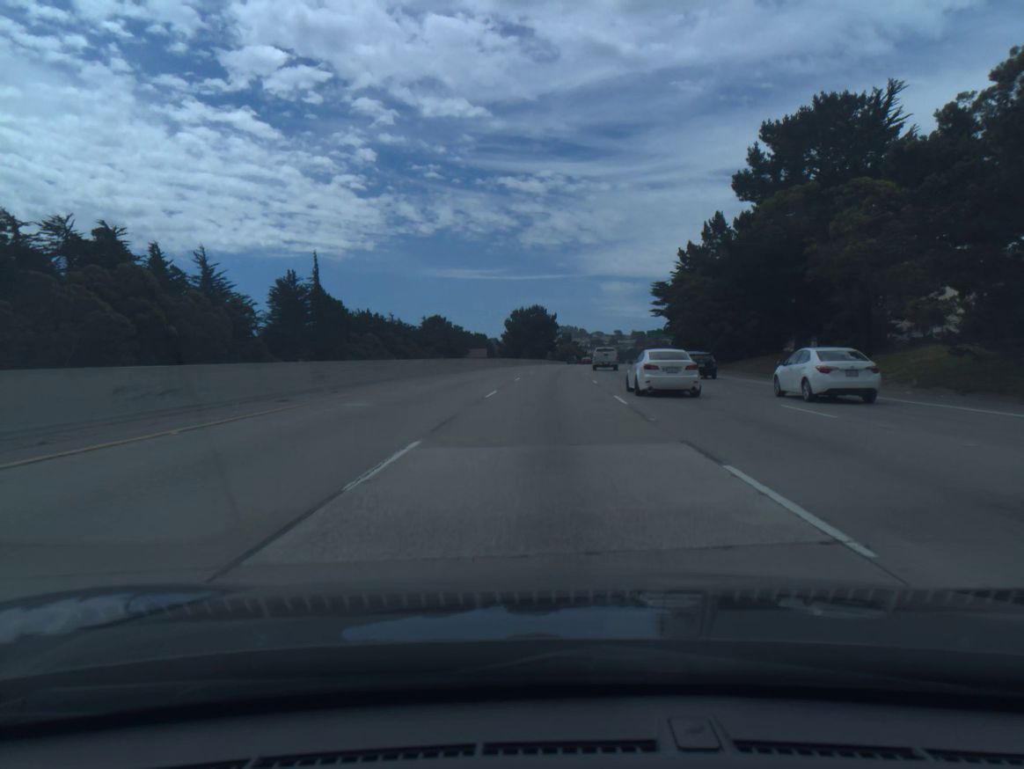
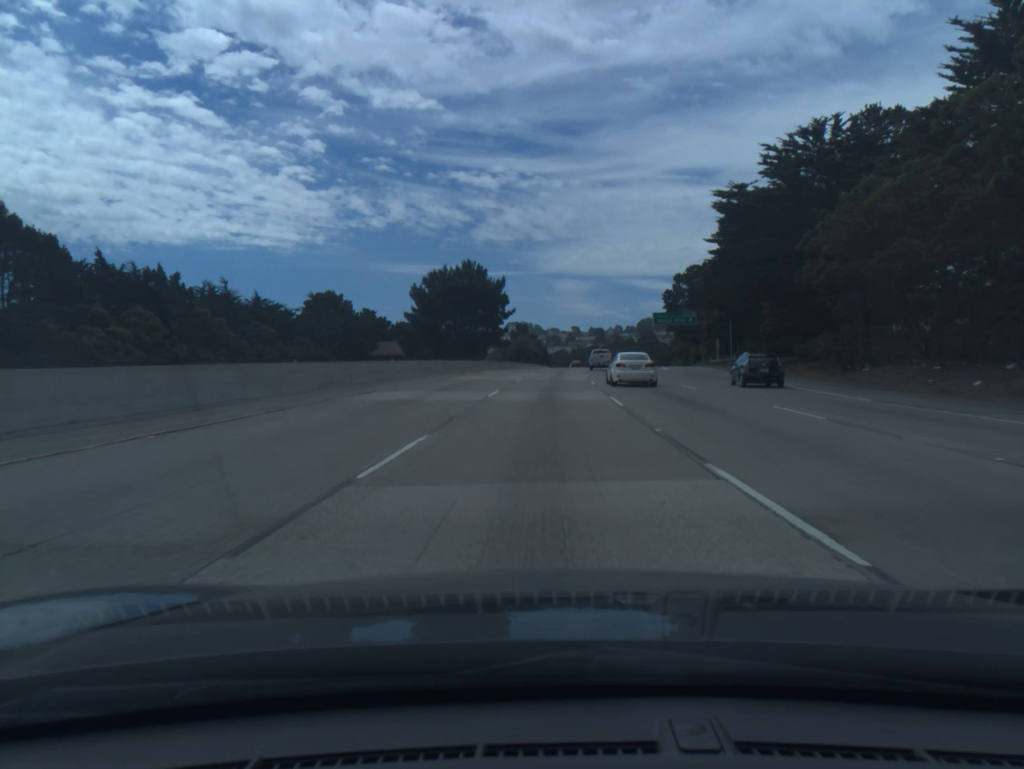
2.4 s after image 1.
(+2.1, +73.0) m; +3°
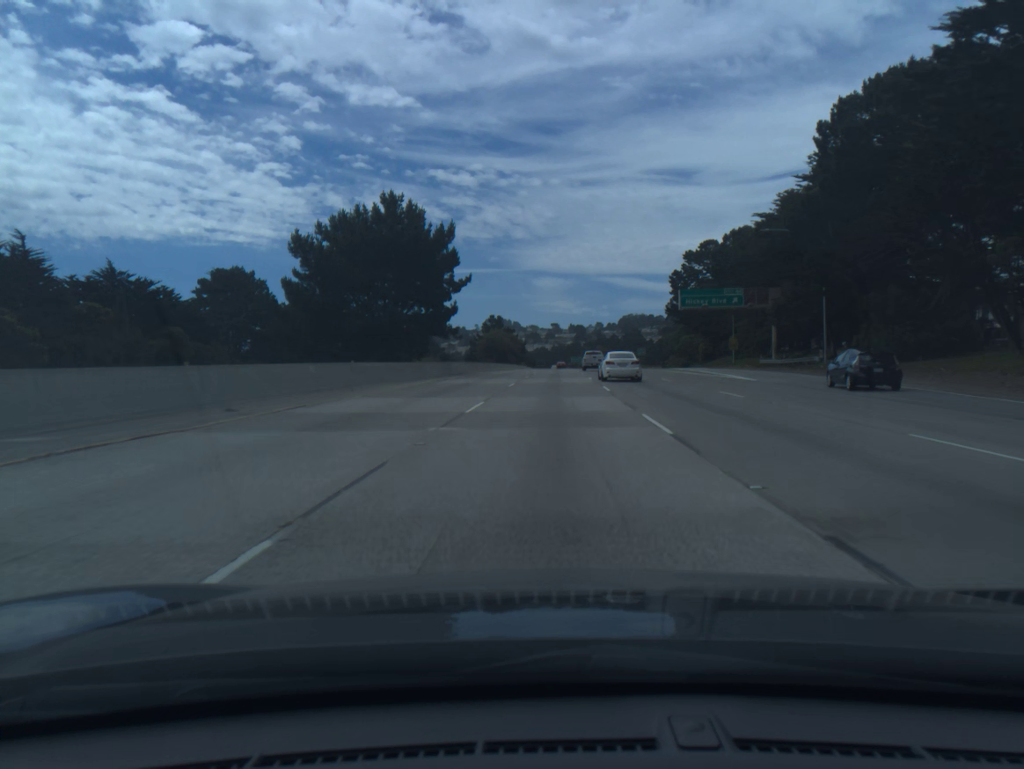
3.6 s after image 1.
(+0.5, +36.7) m; +2°
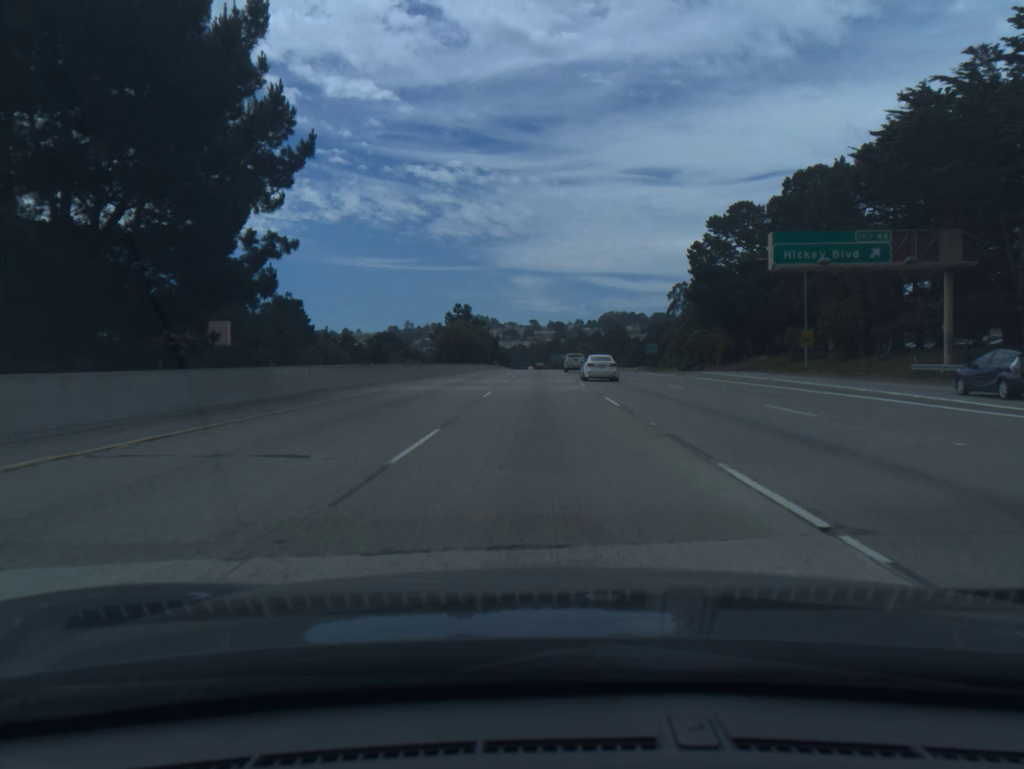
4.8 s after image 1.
(+0.5, +36.7) m; +2°
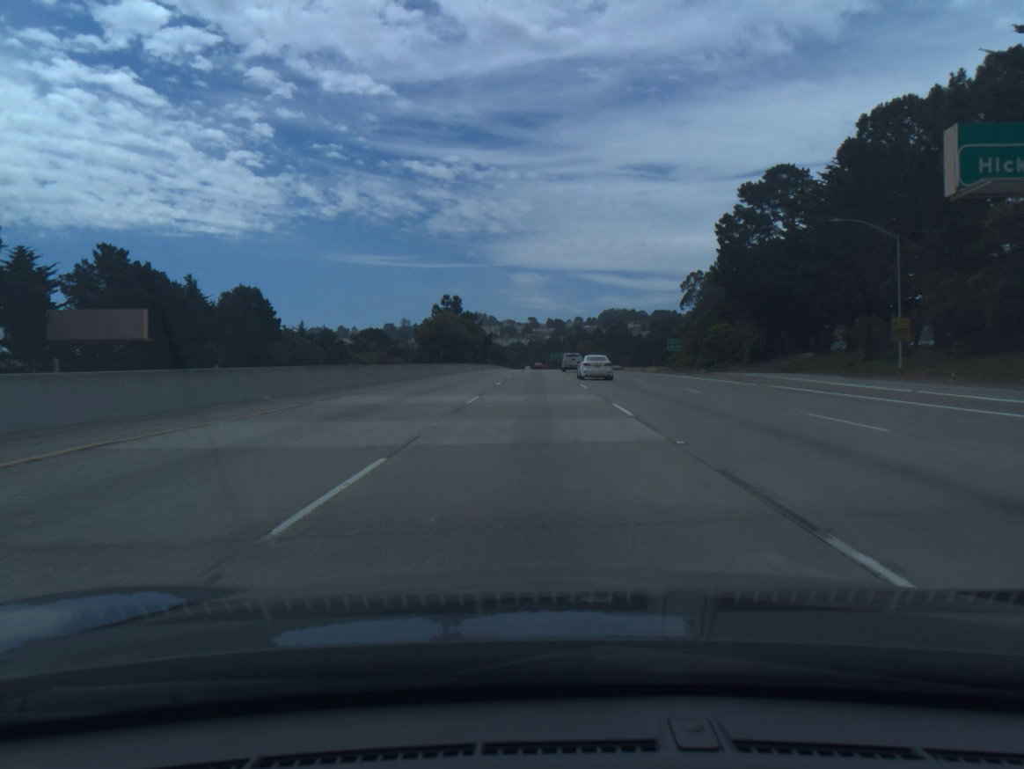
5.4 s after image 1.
(0.0, +18.4) m; 0°
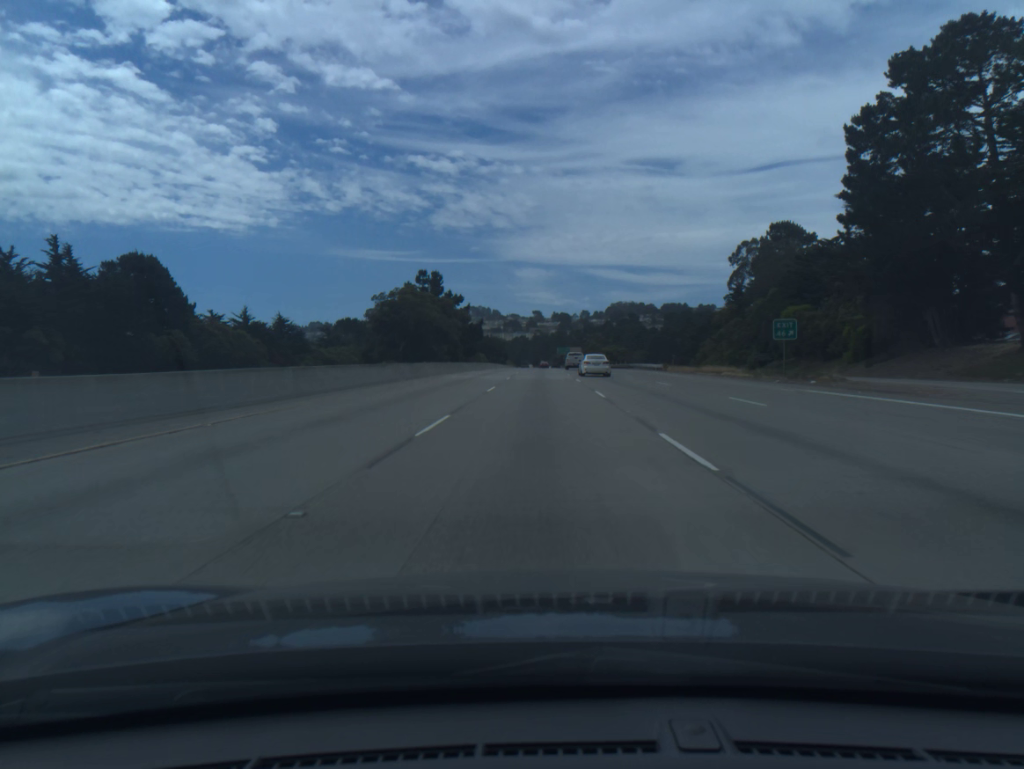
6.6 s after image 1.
(-0.1, +36.8) m; 0°
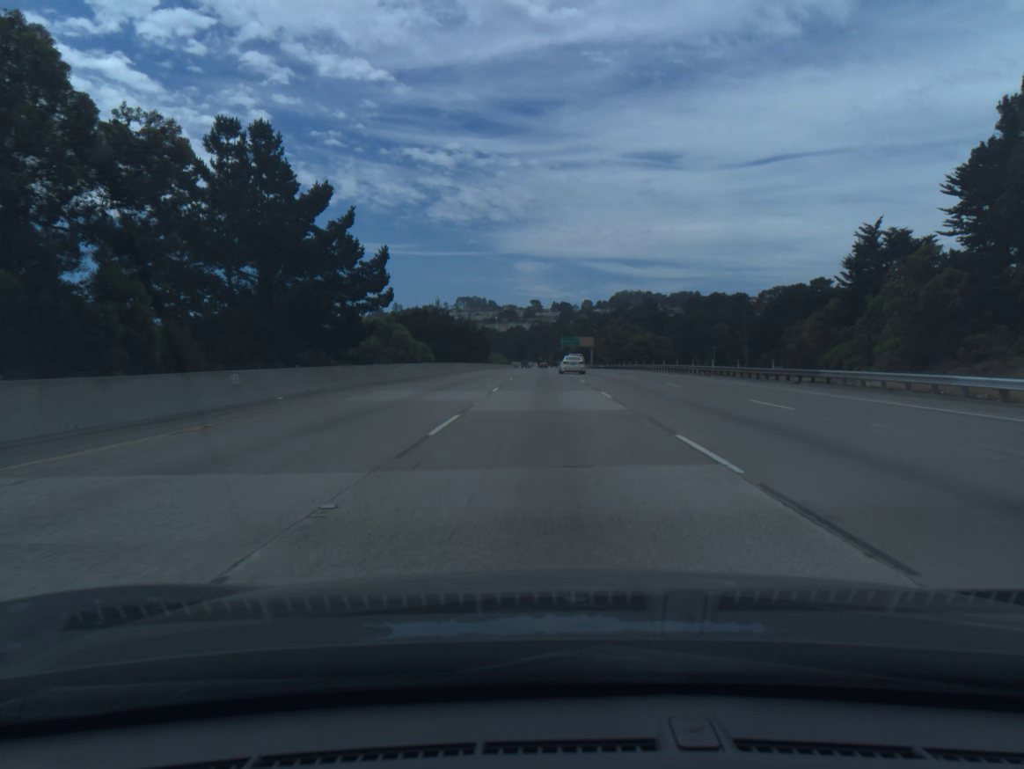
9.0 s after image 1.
(-0.2, +73.8) m; 0°
